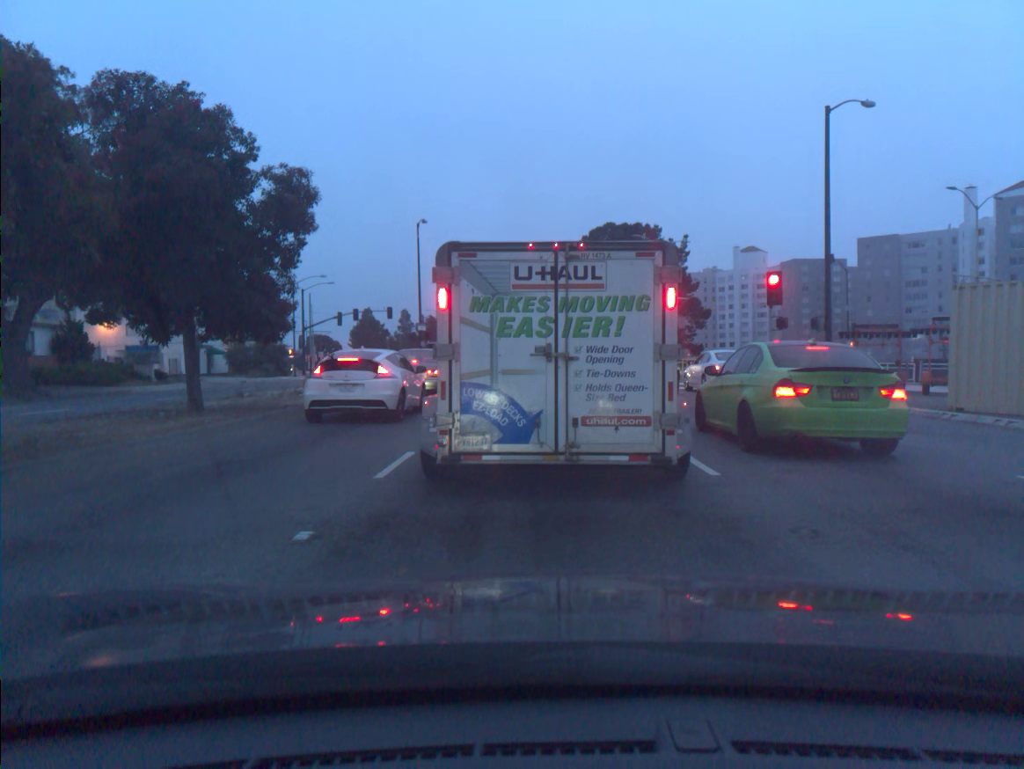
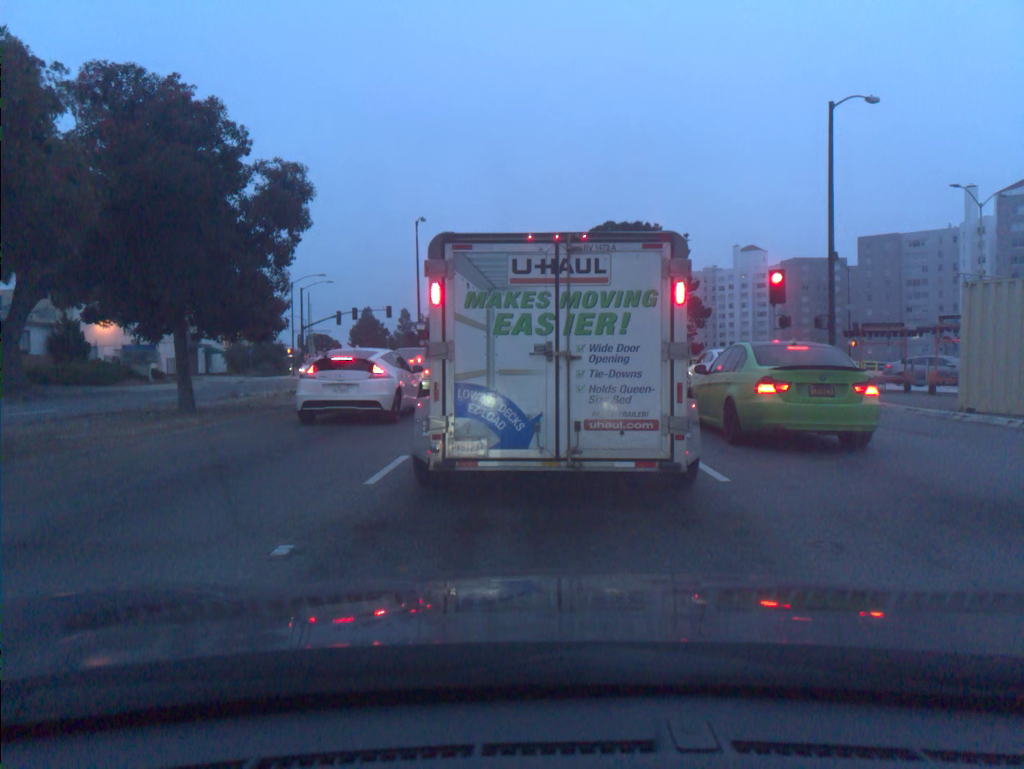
(0.0, +0.4) m; 0°
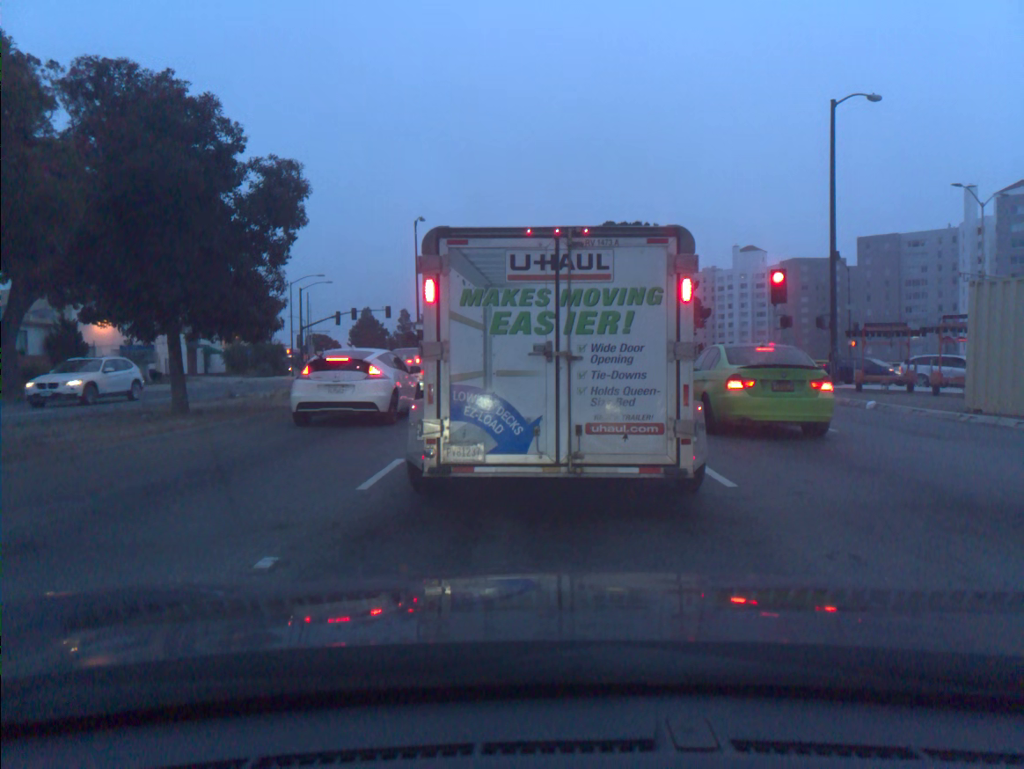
(0.0, +0.3) m; 0°
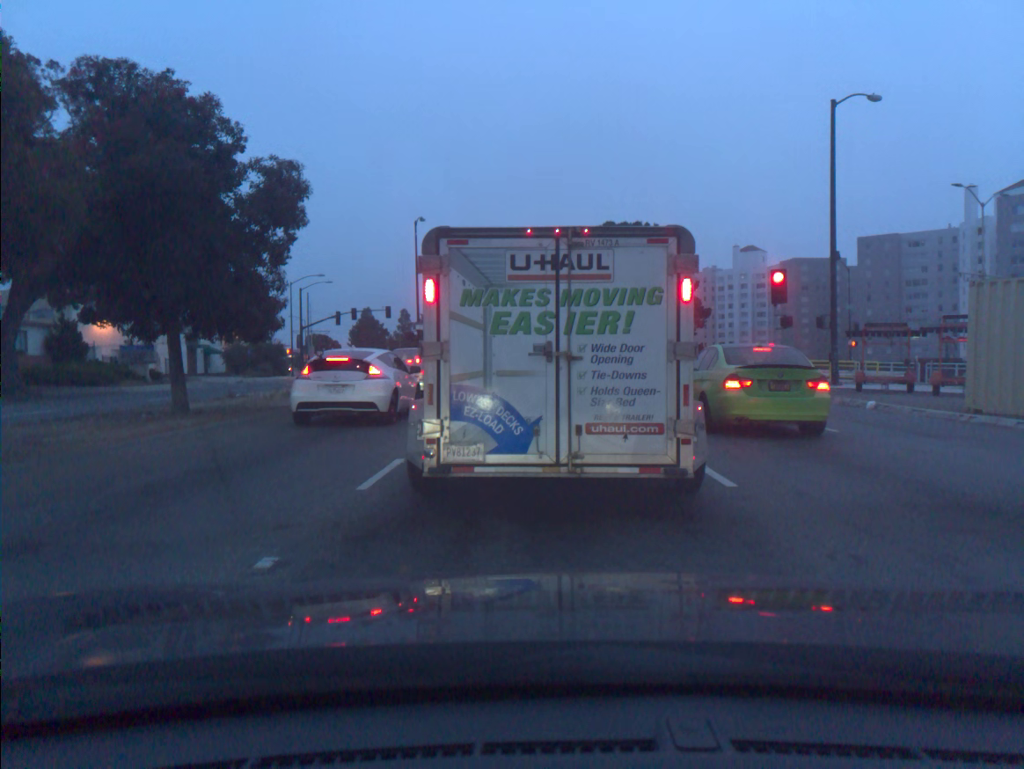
(0.0, 0.0) m; 0°
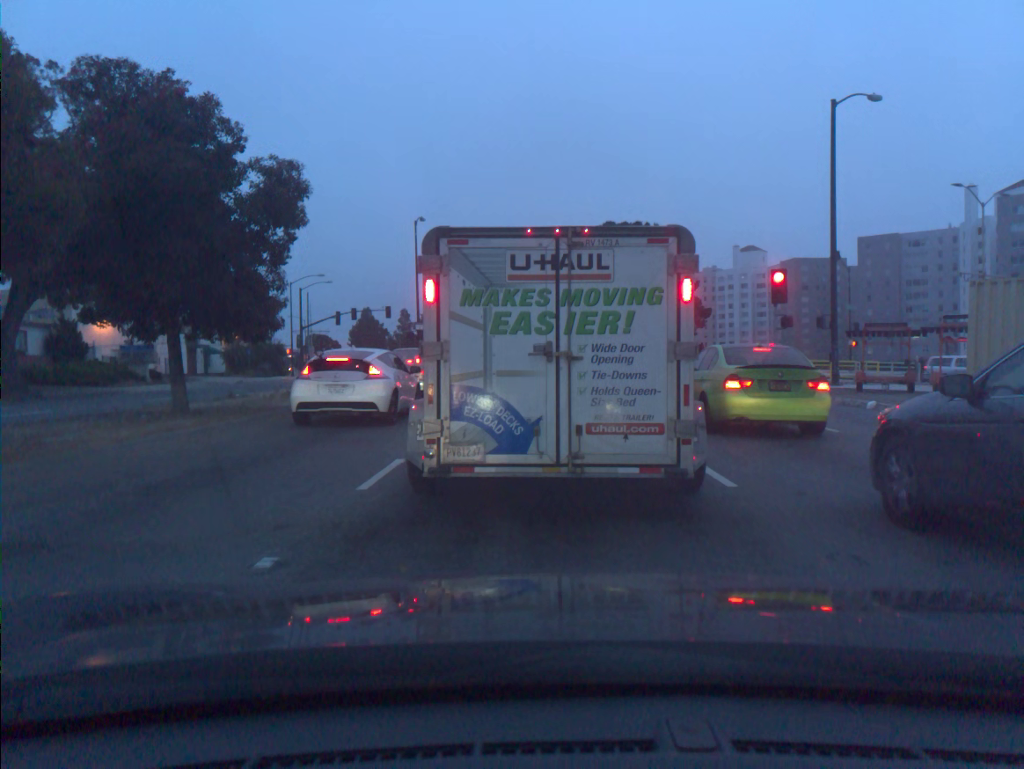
(0.0, 0.0) m; 0°
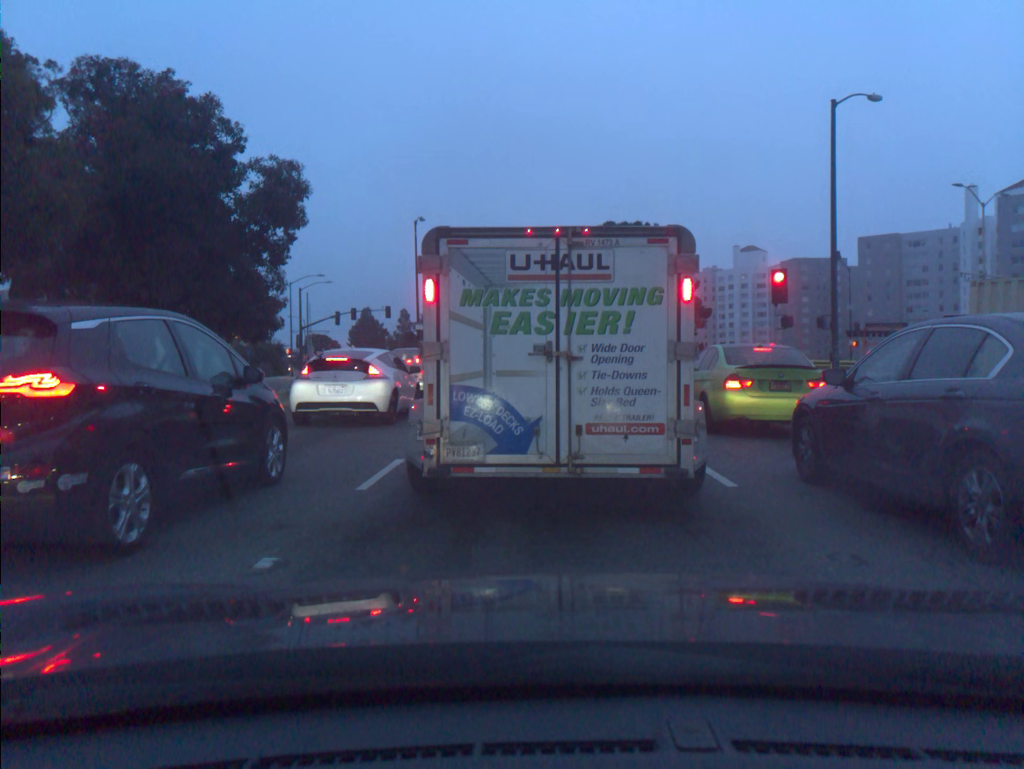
(-0.1, 0.0) m; 0°
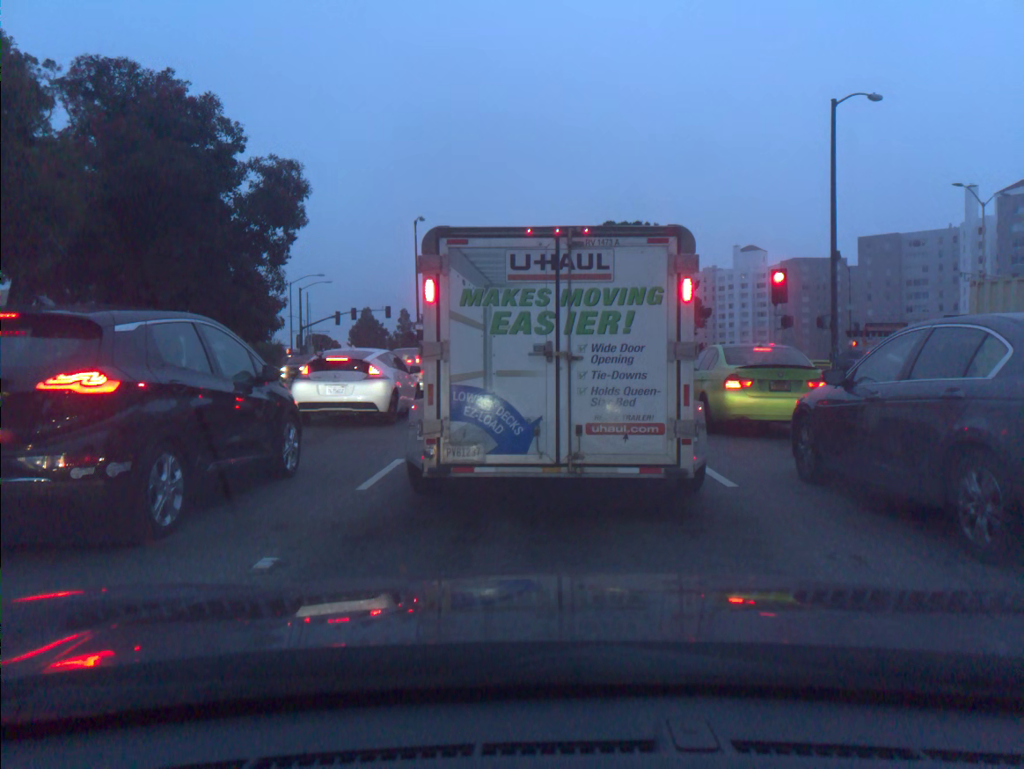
(0.0, 0.0) m; 0°
